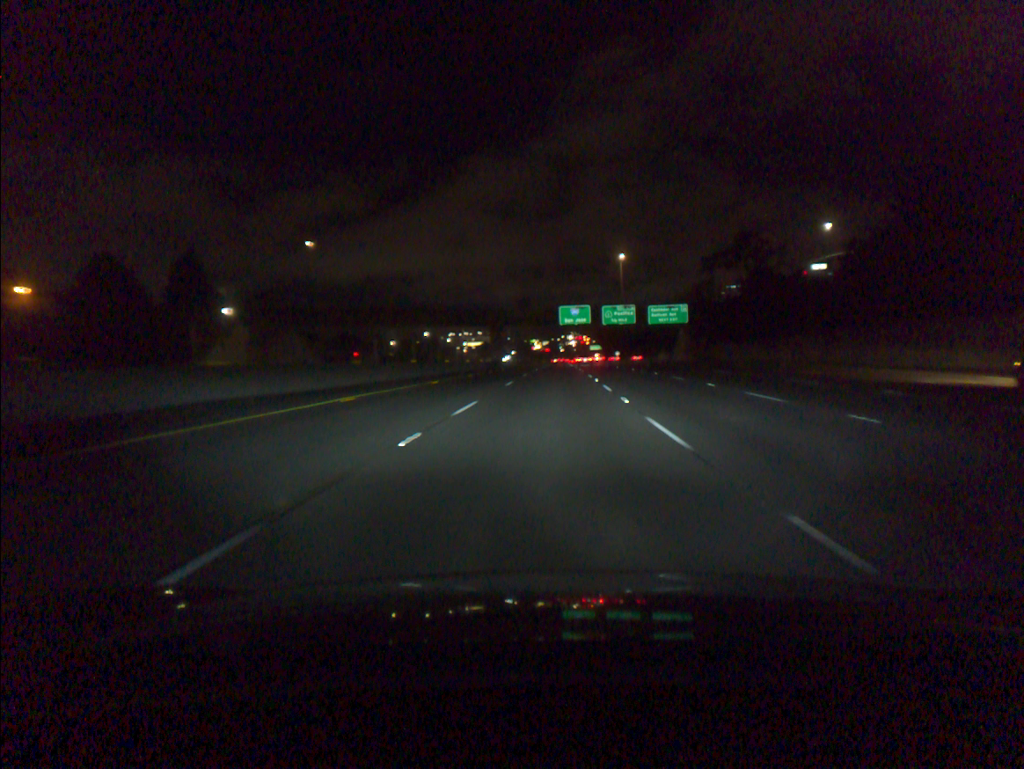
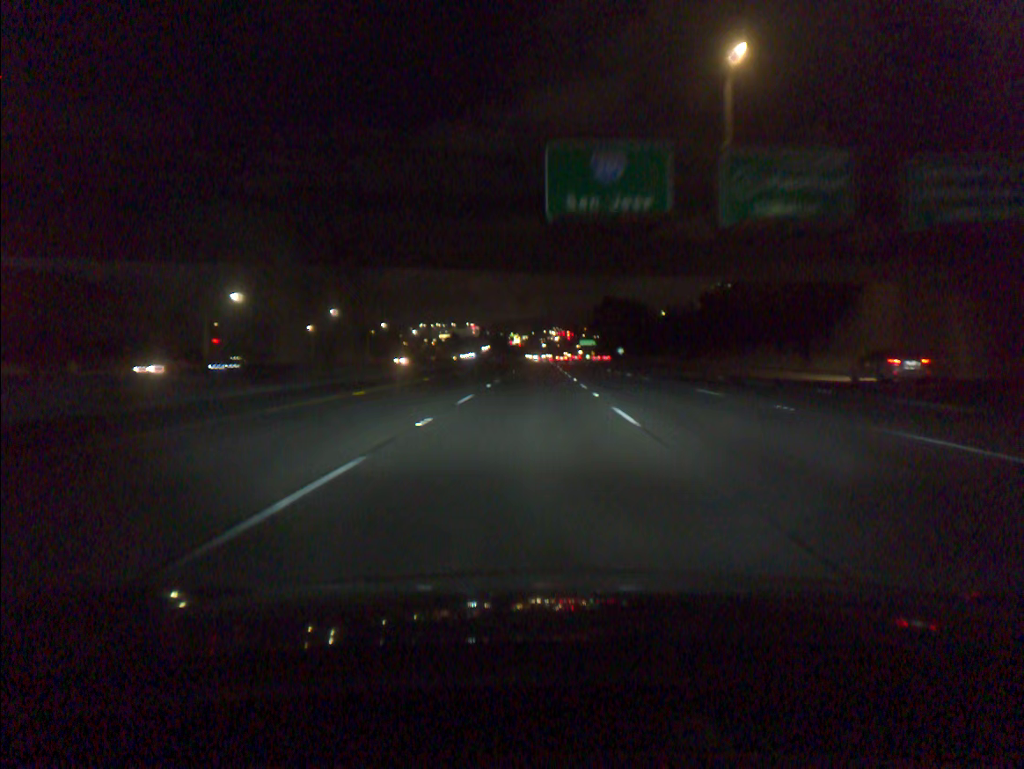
(+2.1, +84.3) m; +1°
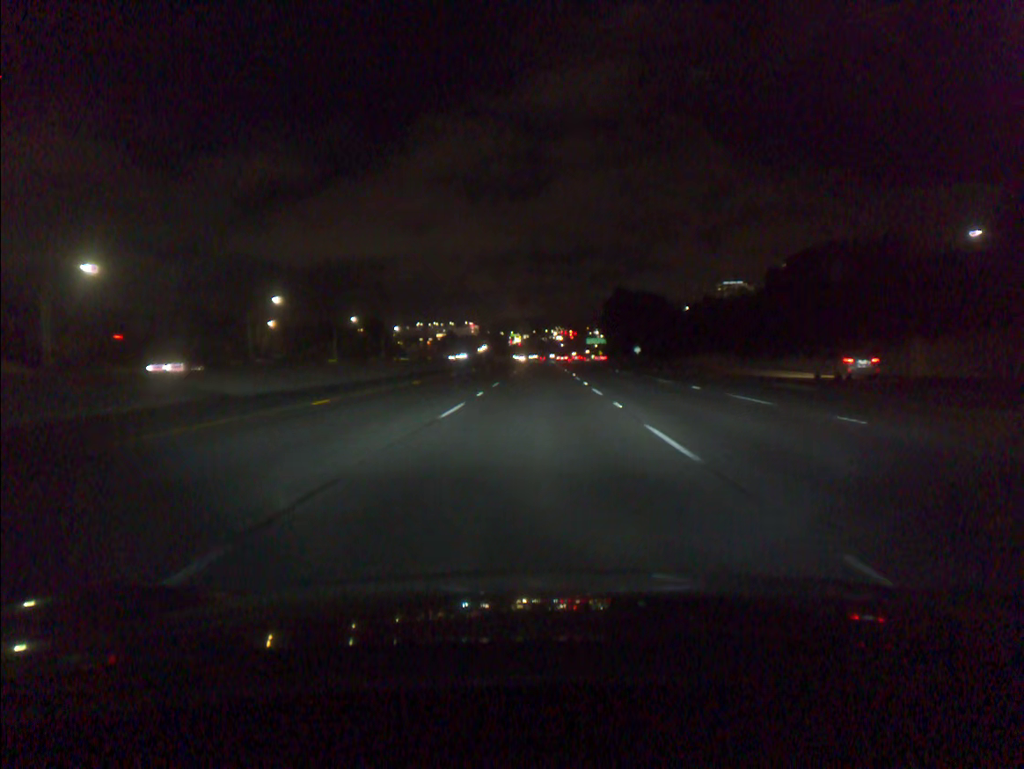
(-0.1, +33.9) m; 0°
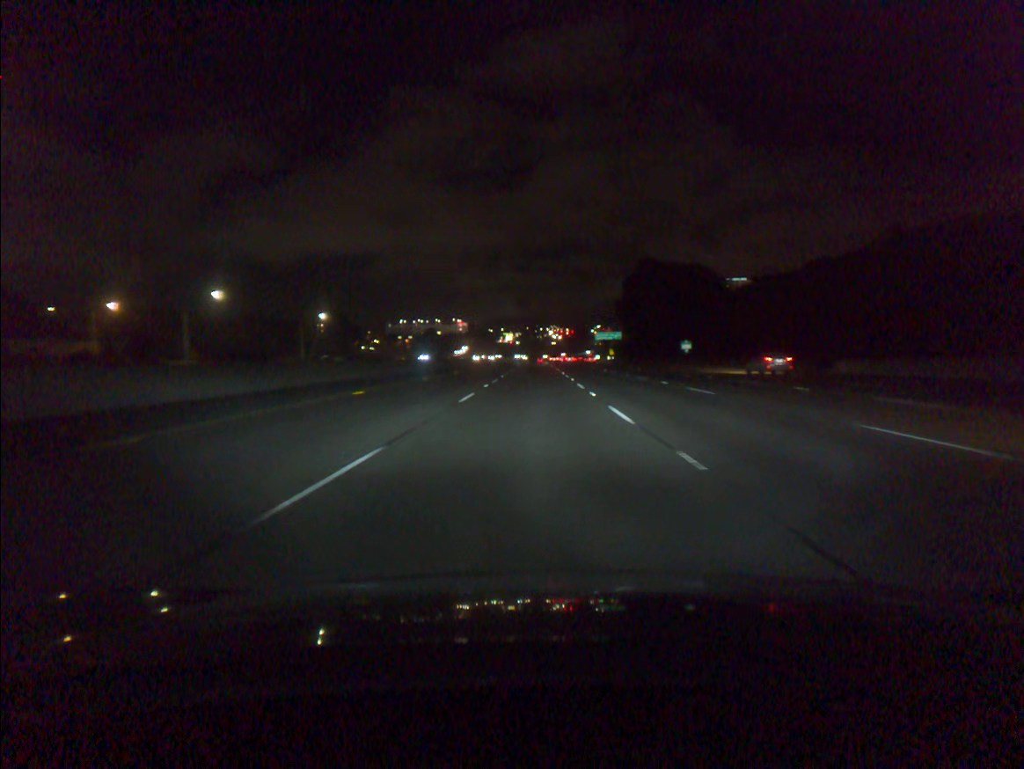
(+0.3, +68.0) m; 0°
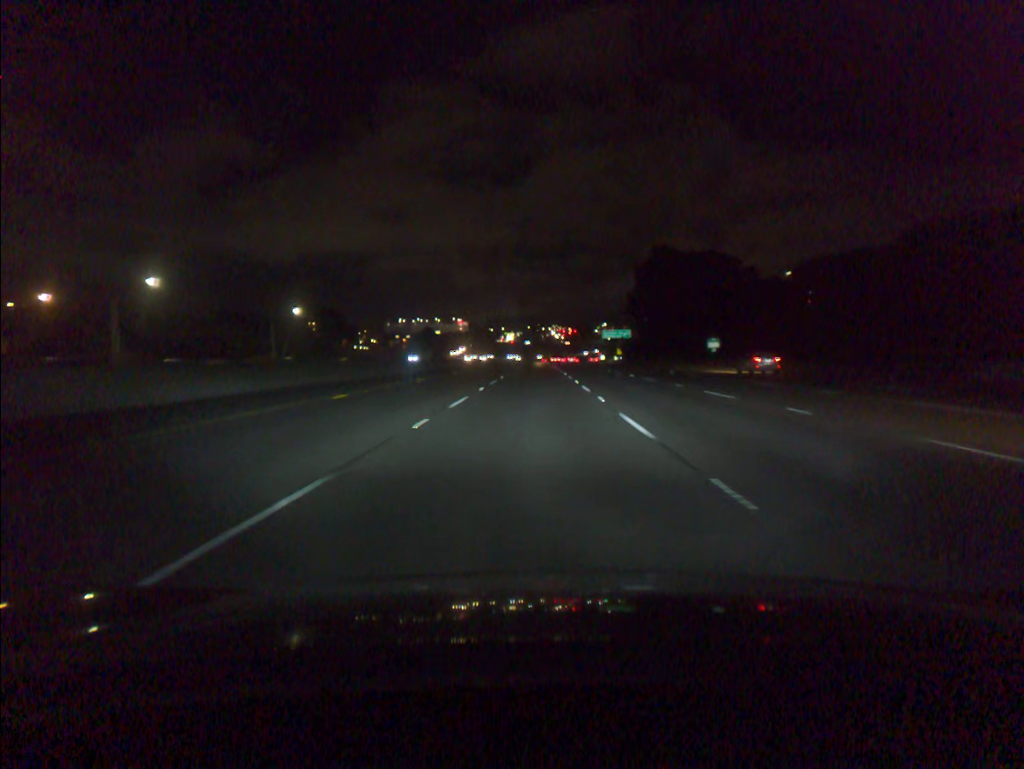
(0.0, +17.0) m; 0°
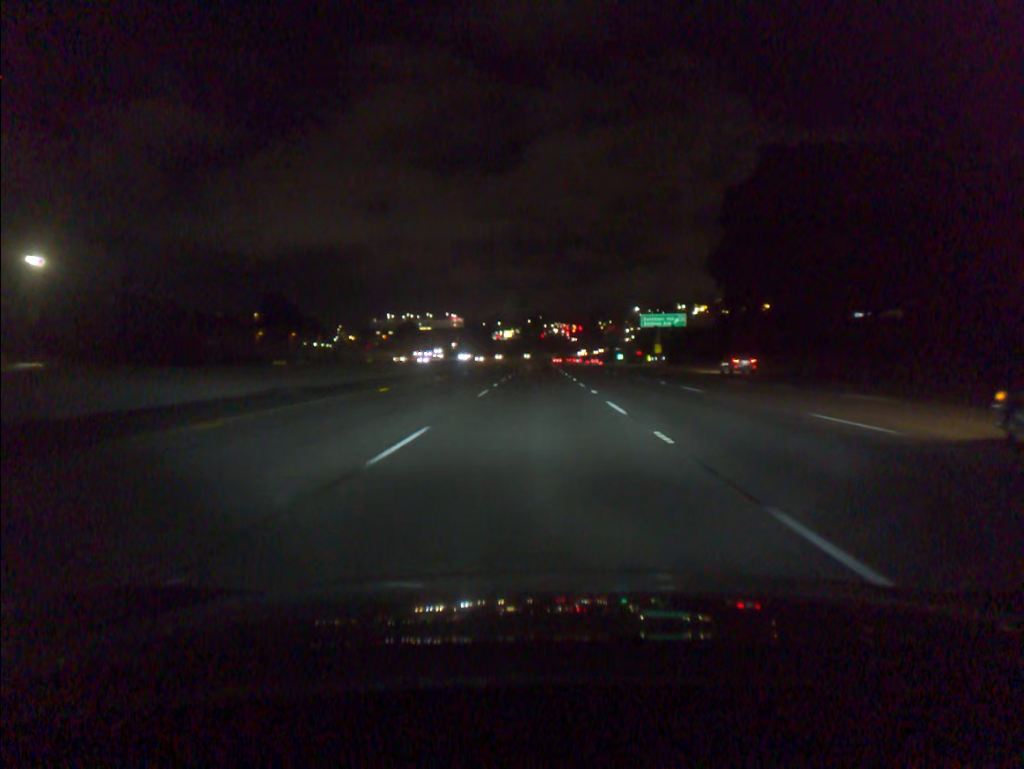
(-0.2, +68.1) m; 0°
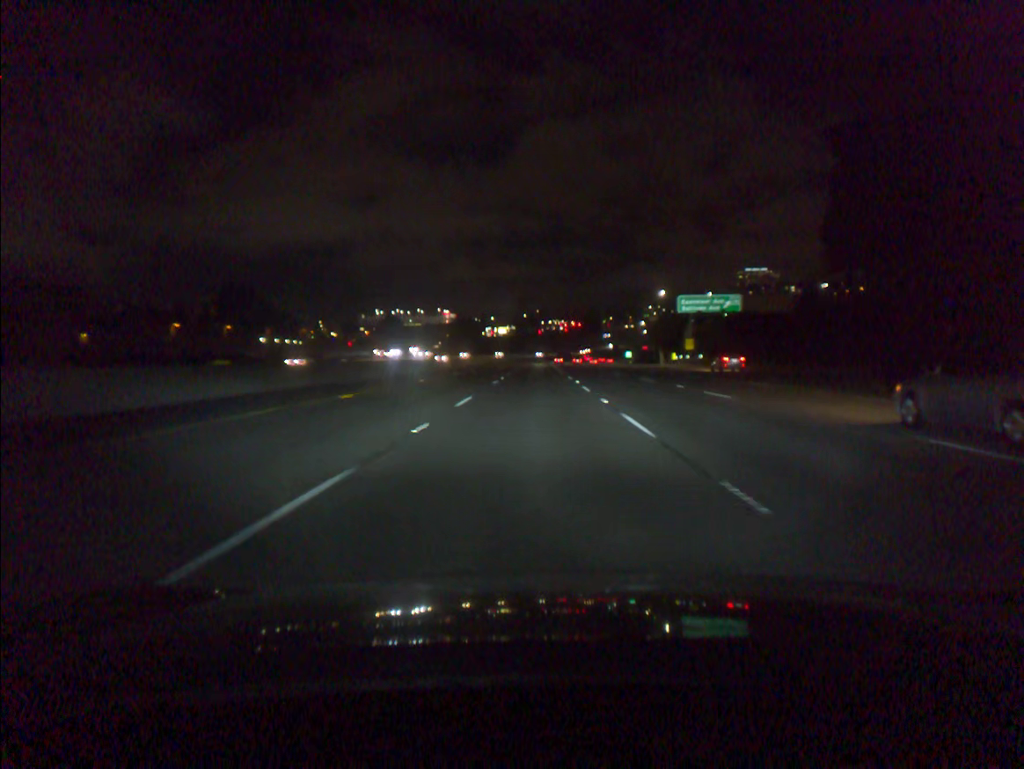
(+0.1, +34.0) m; 0°
